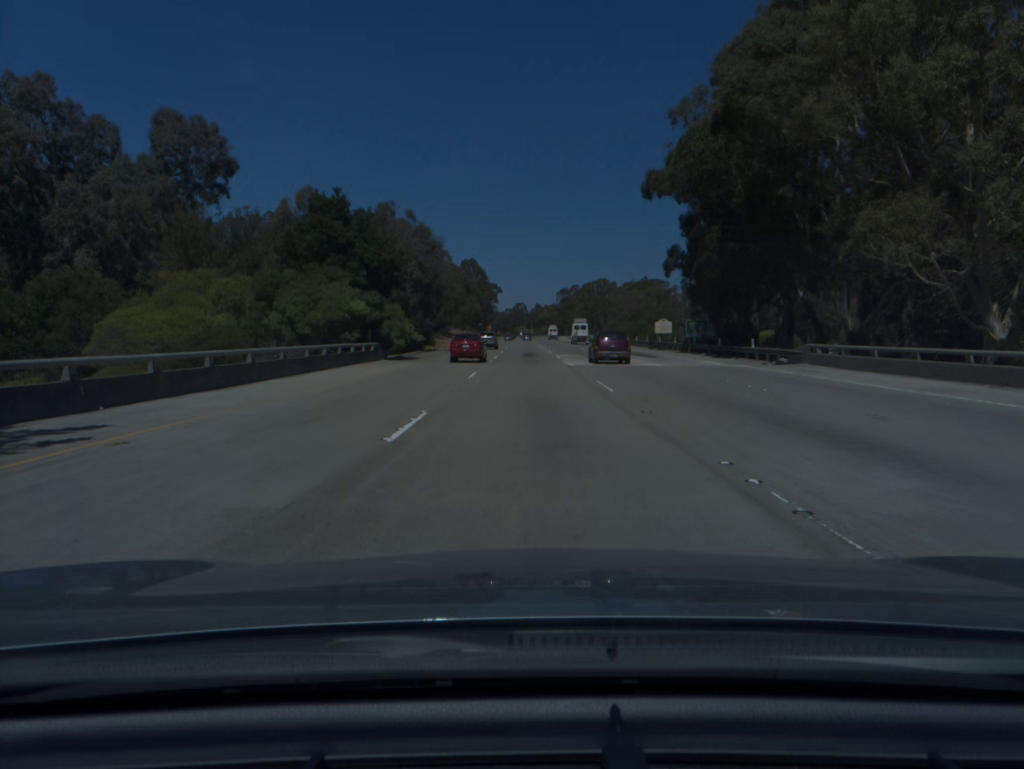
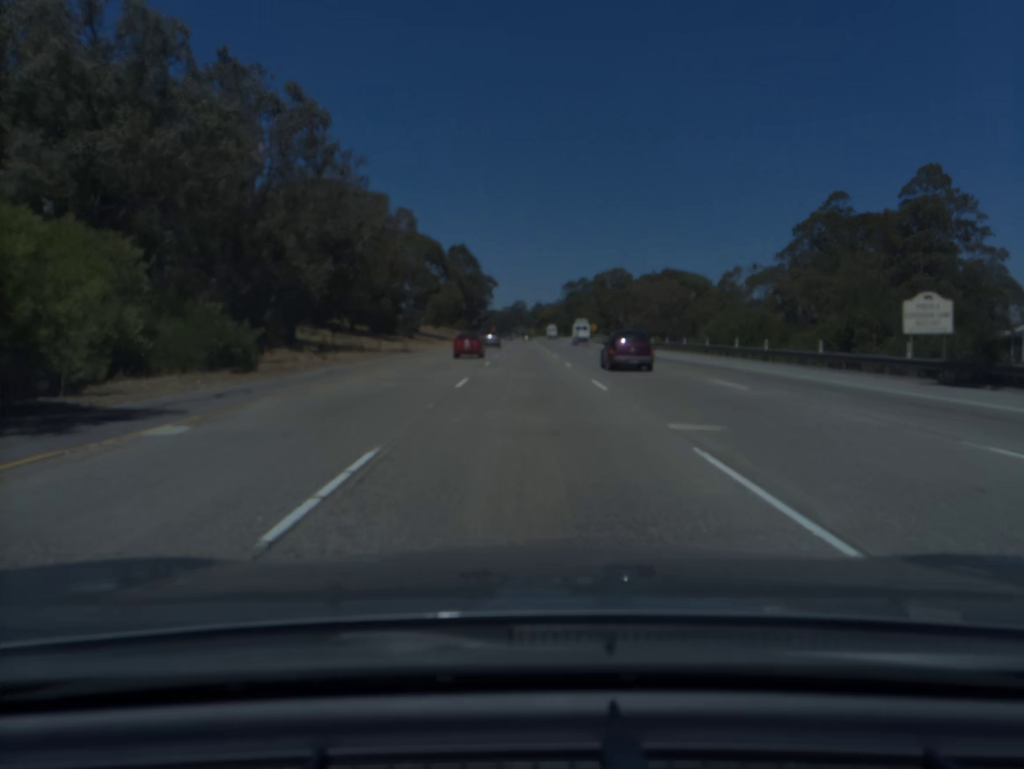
(0.0, +56.4) m; 0°
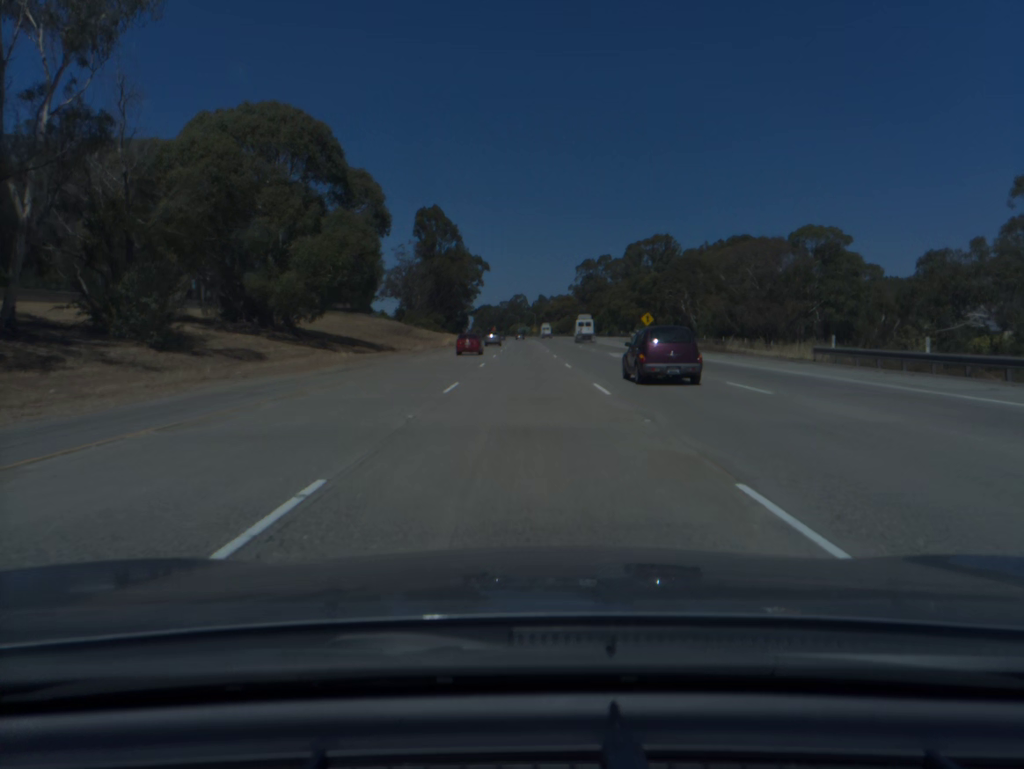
(+0.1, +75.4) m; 0°
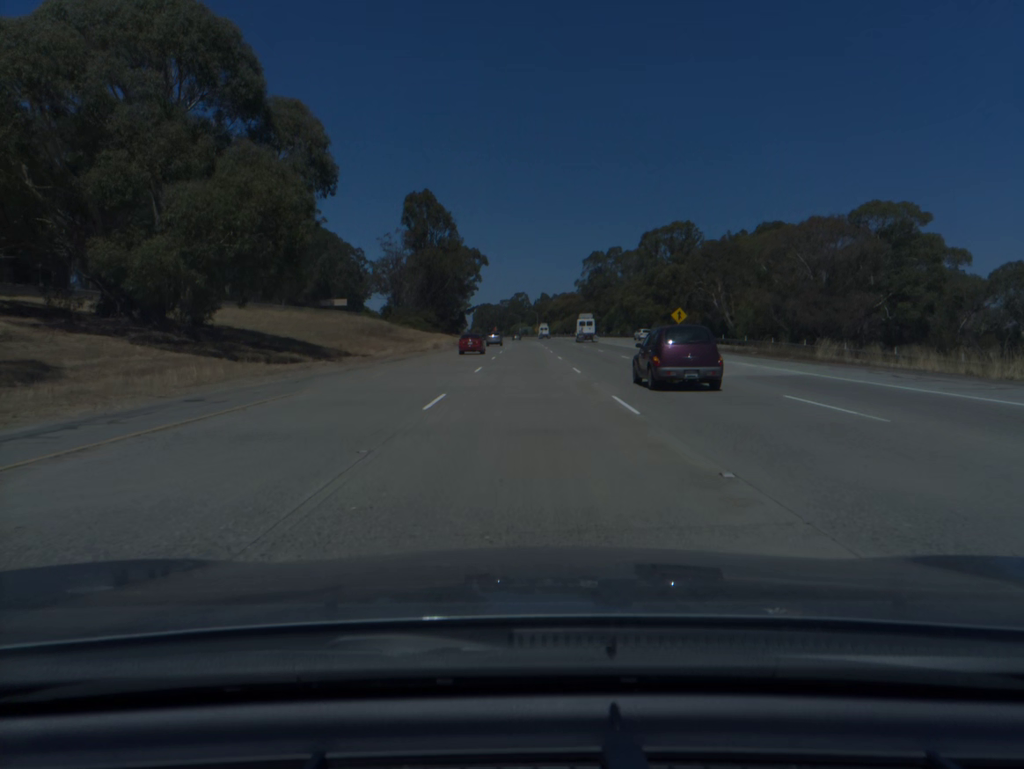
(0.0, +18.9) m; 0°
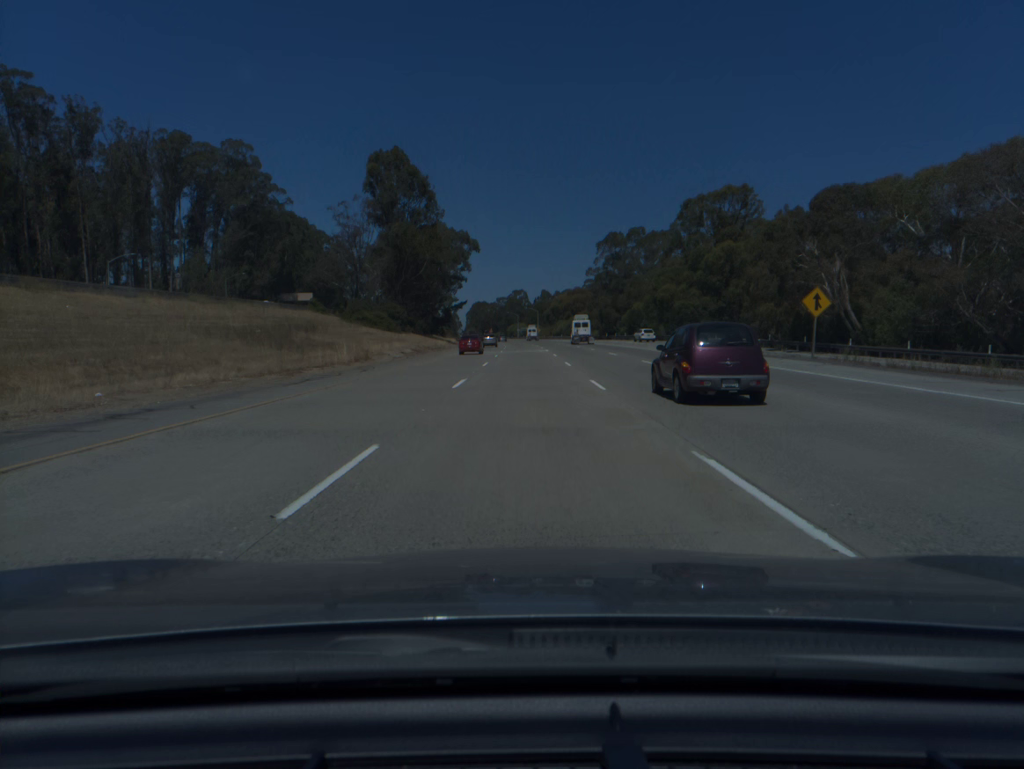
(0.0, +37.8) m; 0°
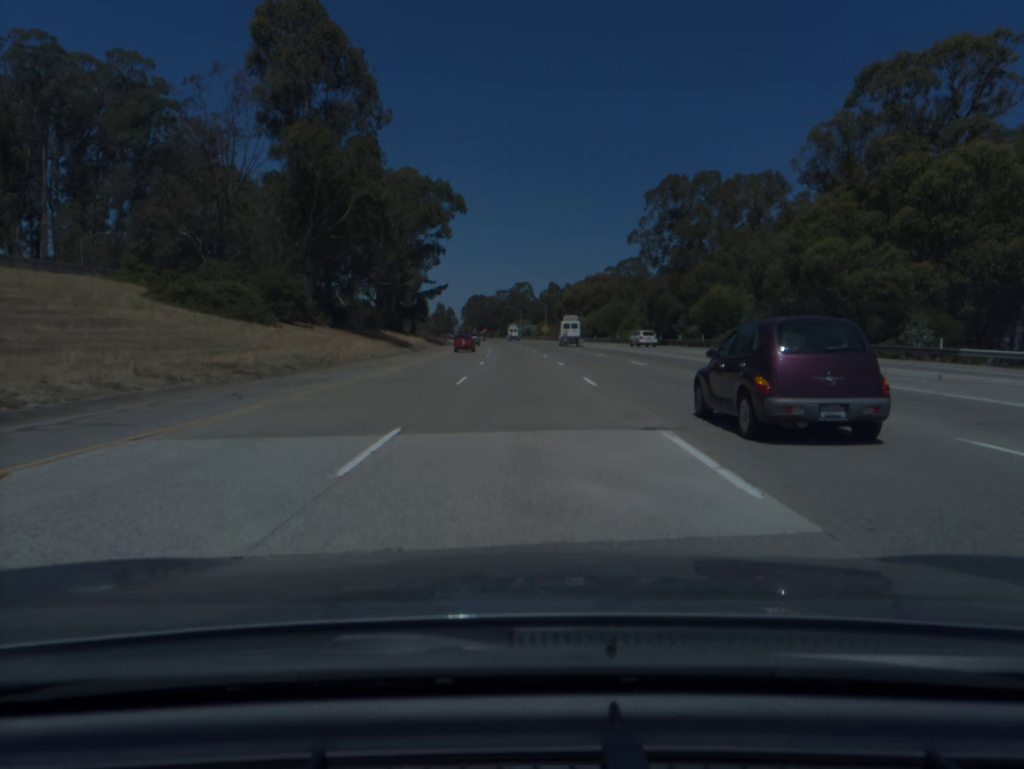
(0.0, +56.8) m; 0°
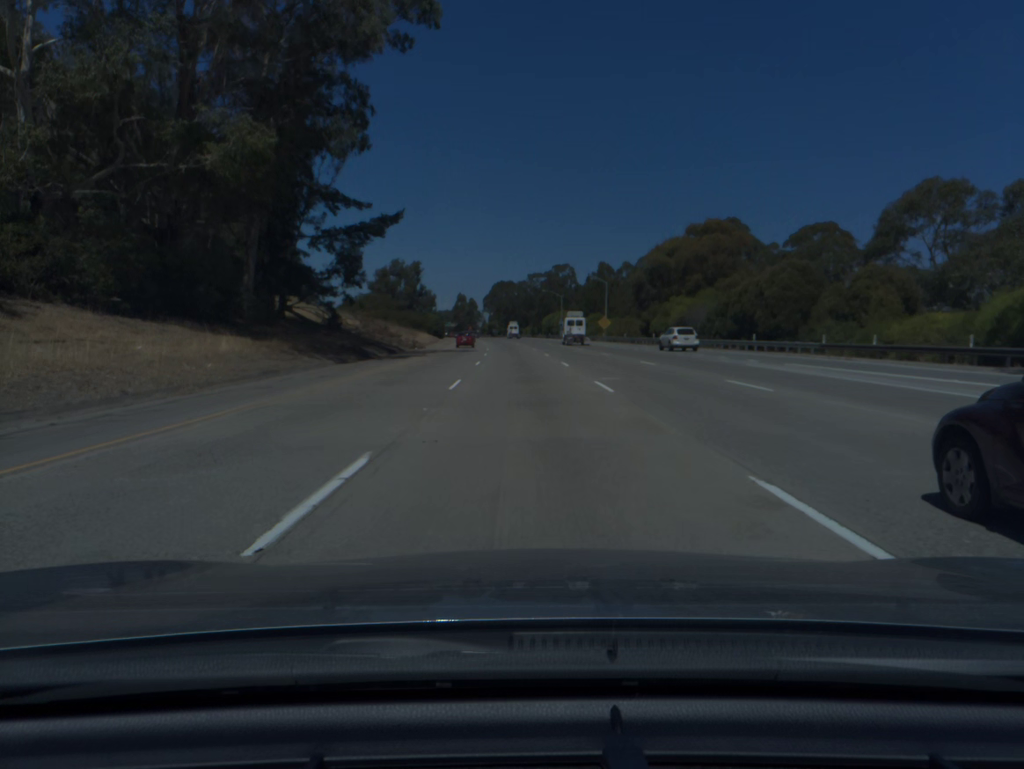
(-1.5, +75.9) m; -2°
